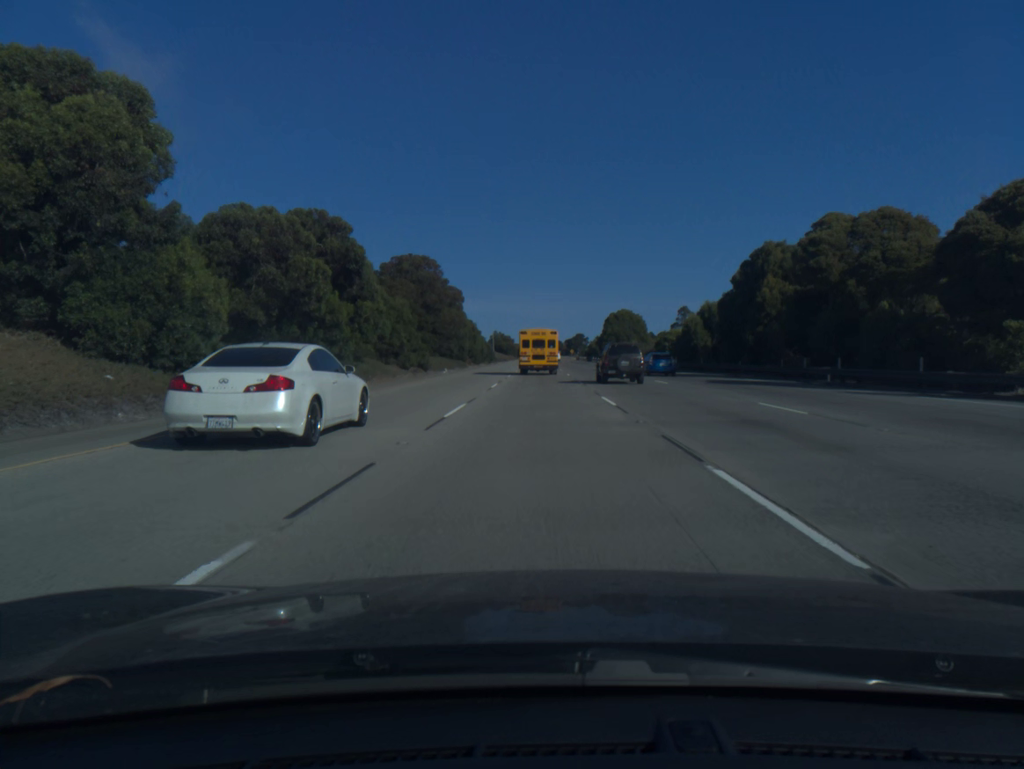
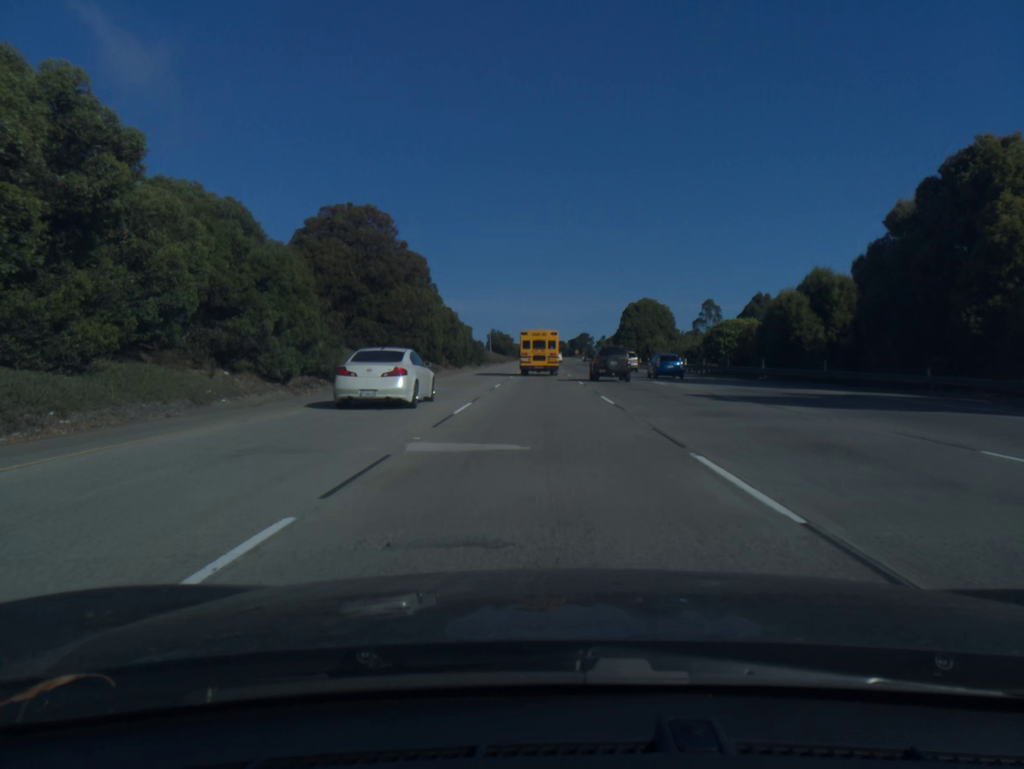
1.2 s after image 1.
(-0.1, +28.1) m; 0°
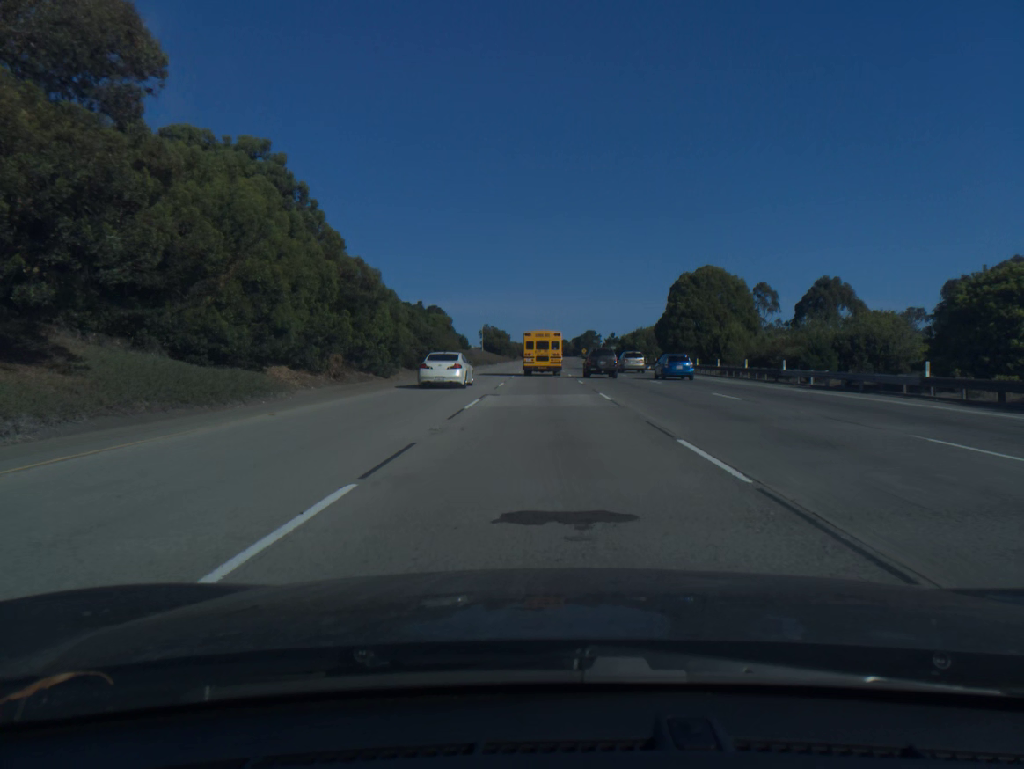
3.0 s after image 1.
(0.0, +42.2) m; 0°
